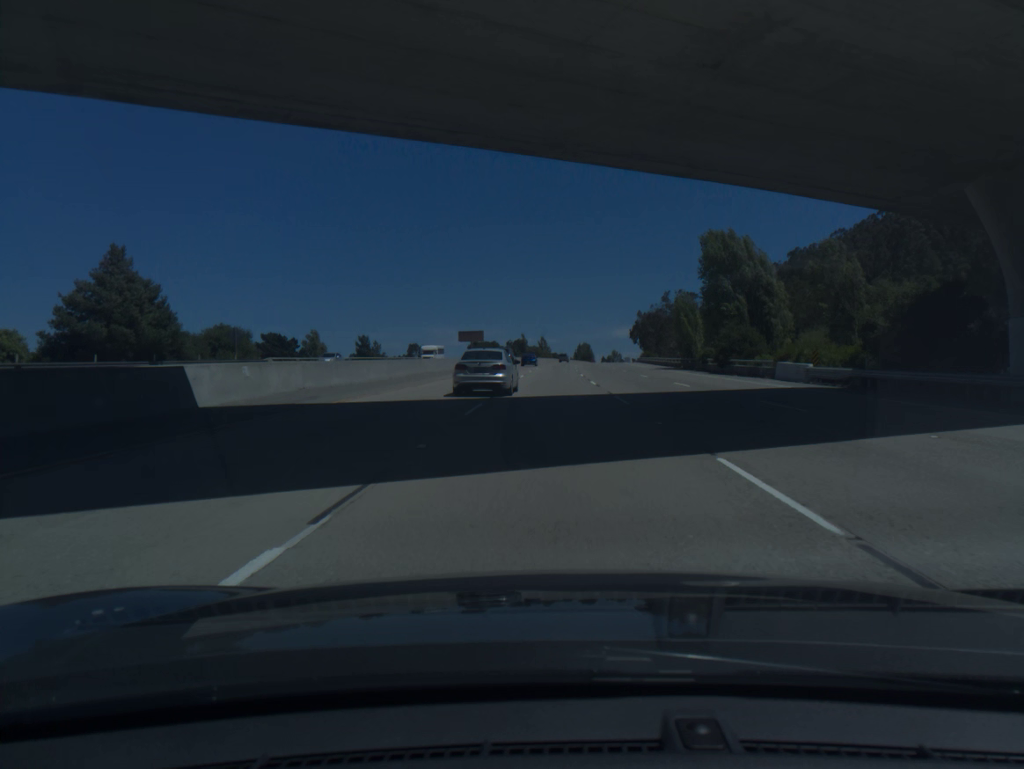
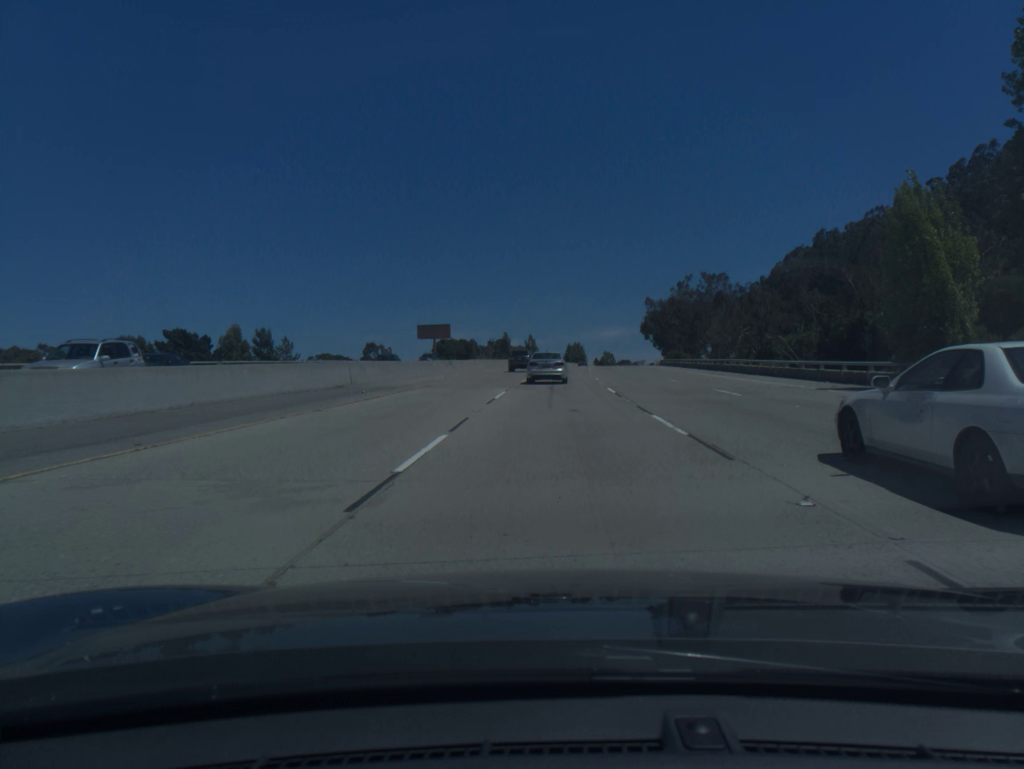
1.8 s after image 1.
(+0.2, +50.1) m; +1°
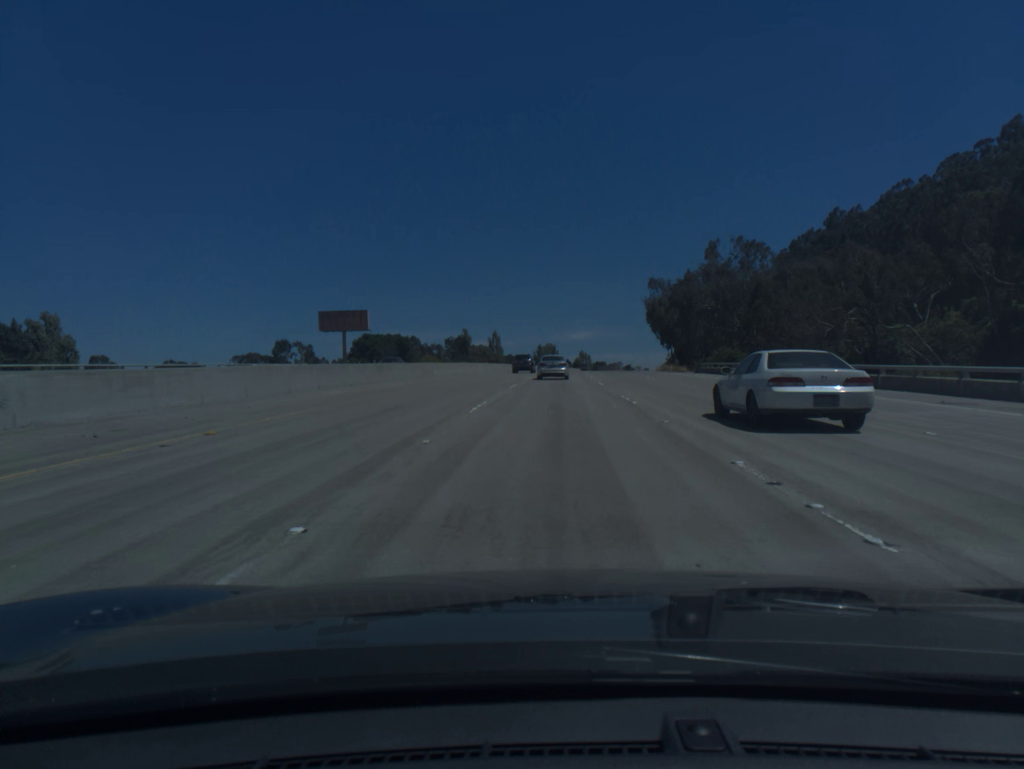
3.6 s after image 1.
(+0.9, +50.4) m; +2°
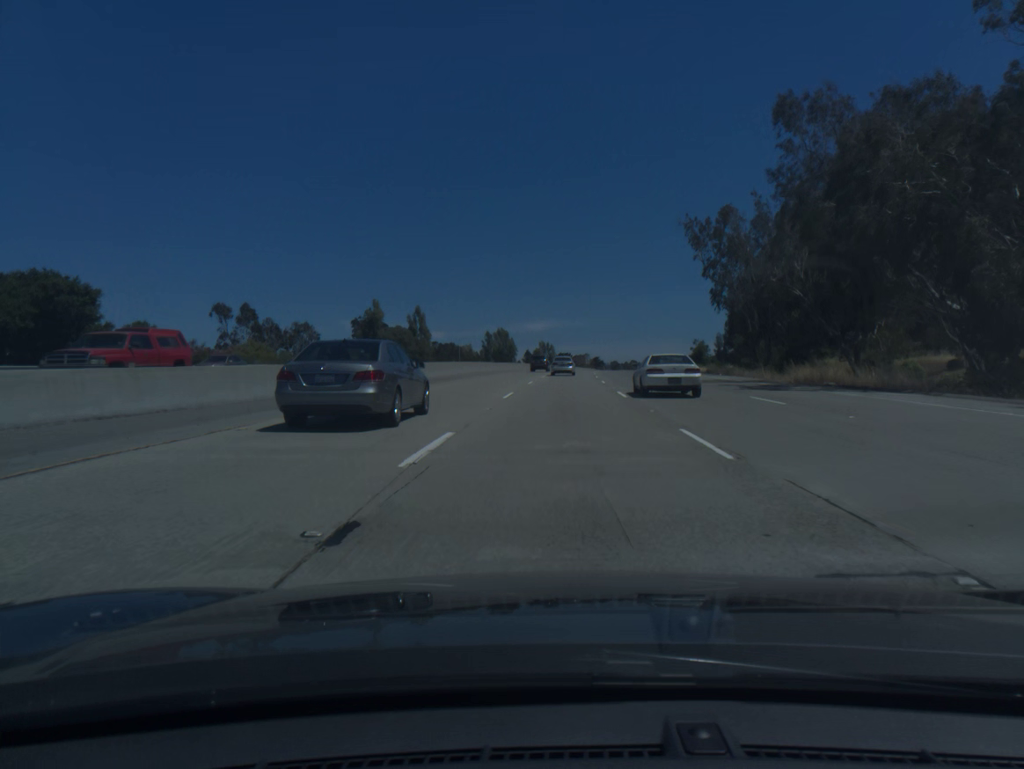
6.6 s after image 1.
(+2.1, +84.8) m; +3°
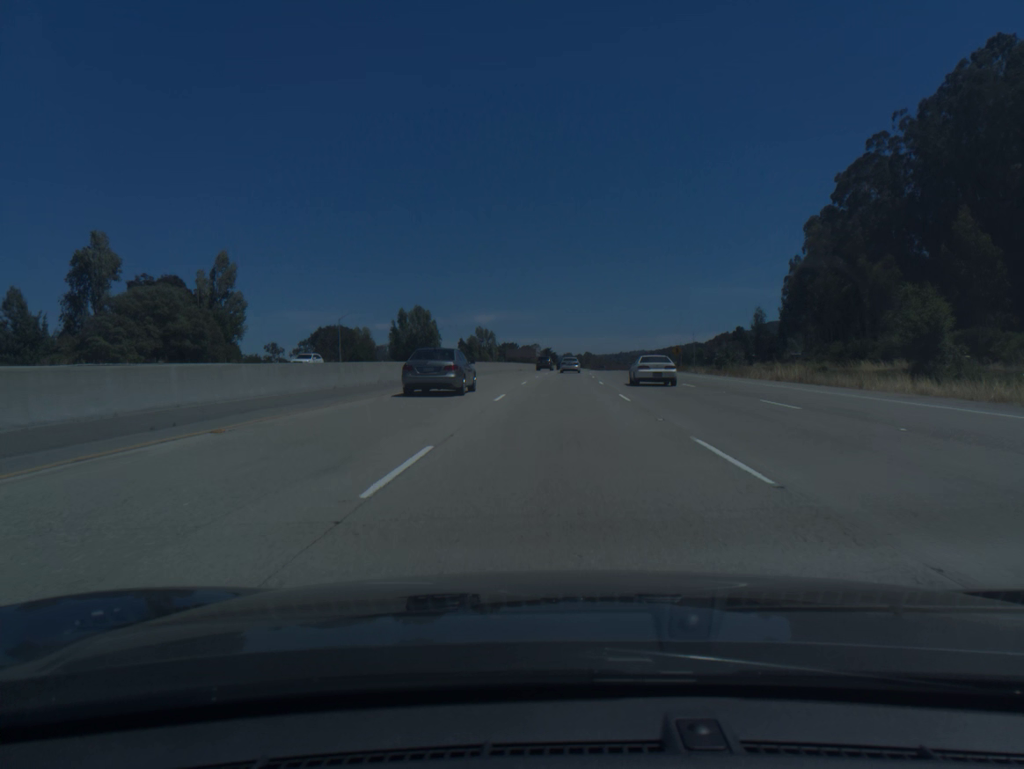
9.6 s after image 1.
(+3.3, +87.4) m; +4°
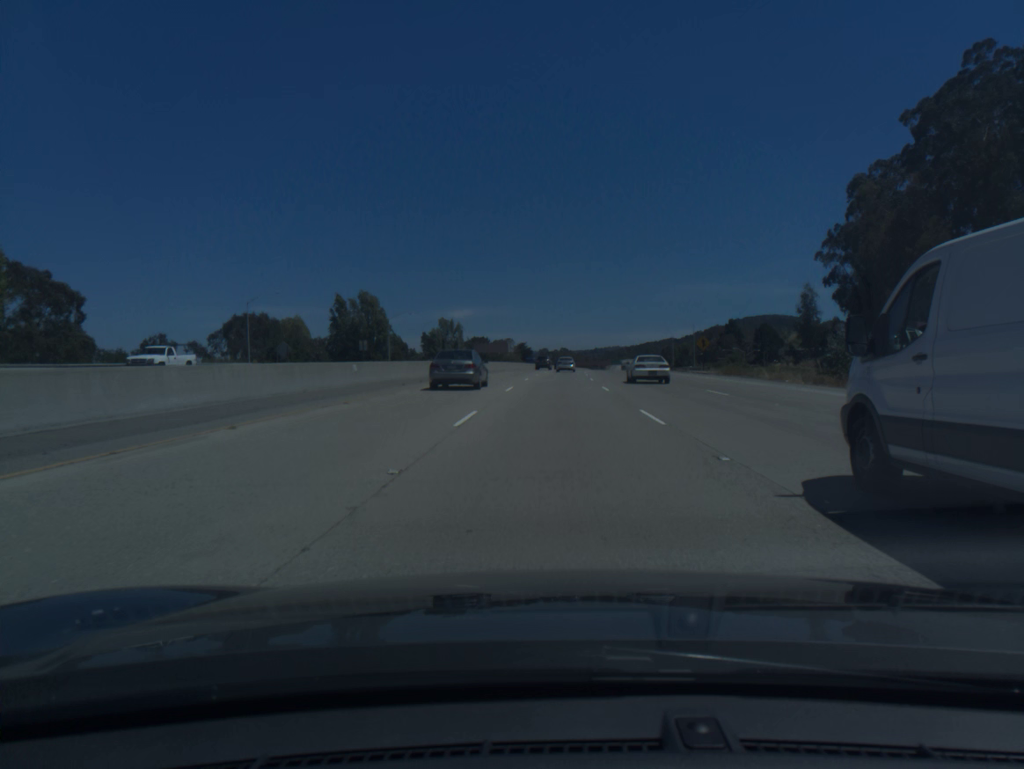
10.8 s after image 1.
(+0.5, +36.0) m; +2°
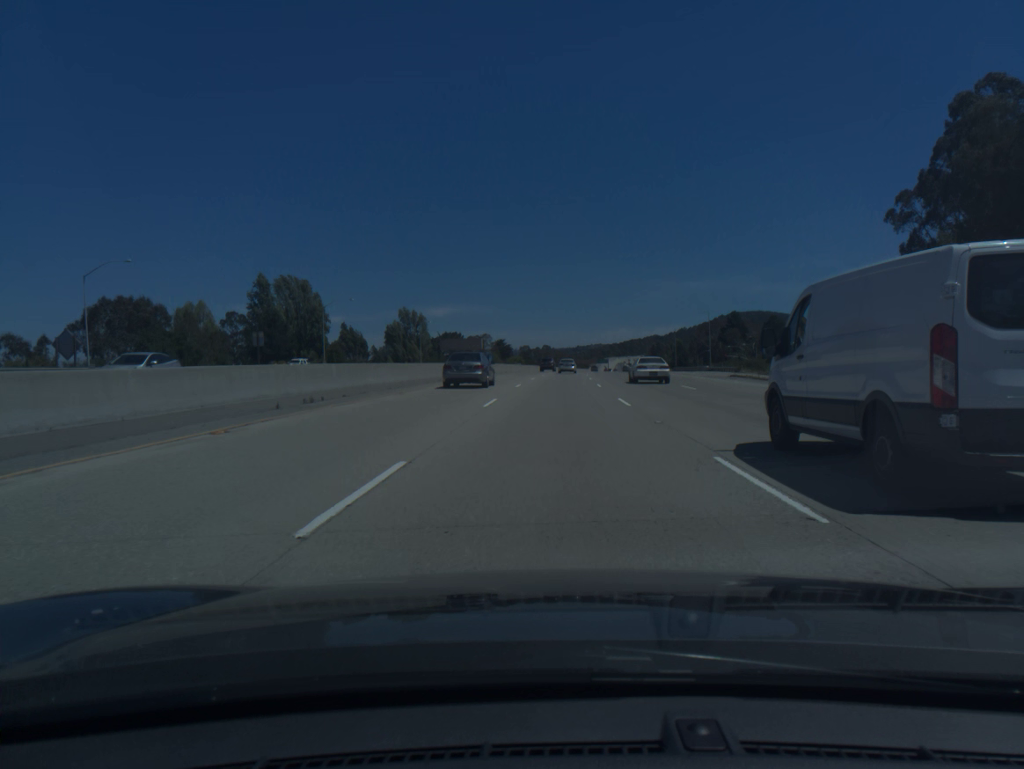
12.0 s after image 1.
(+0.6, +36.7) m; +2°
